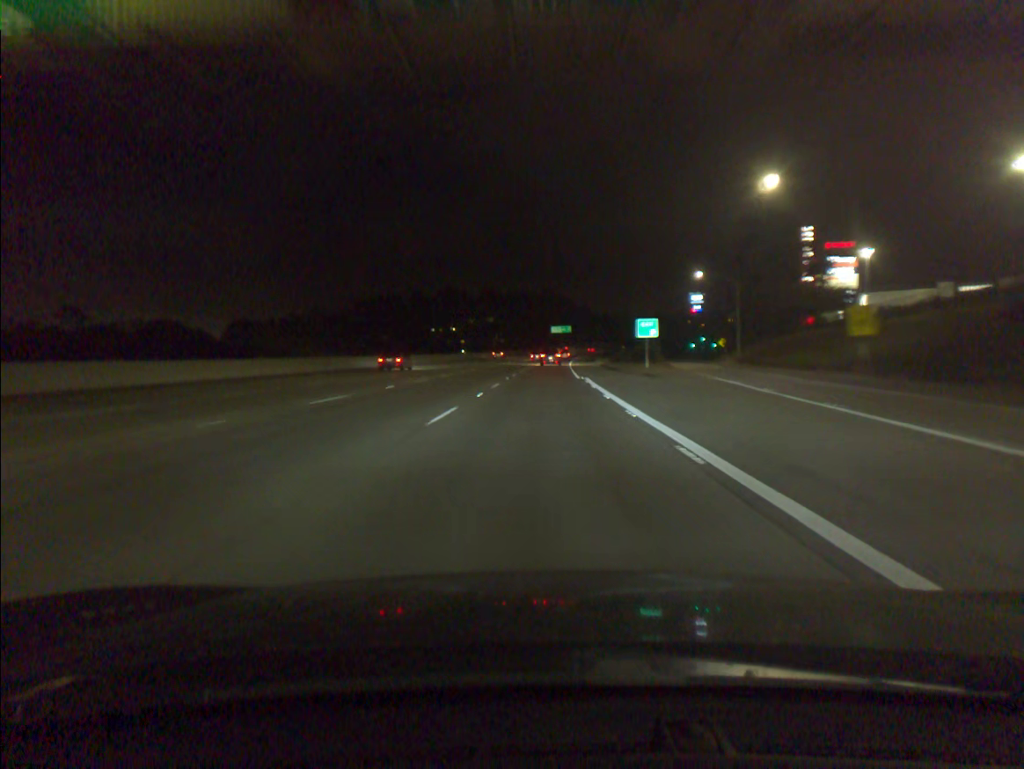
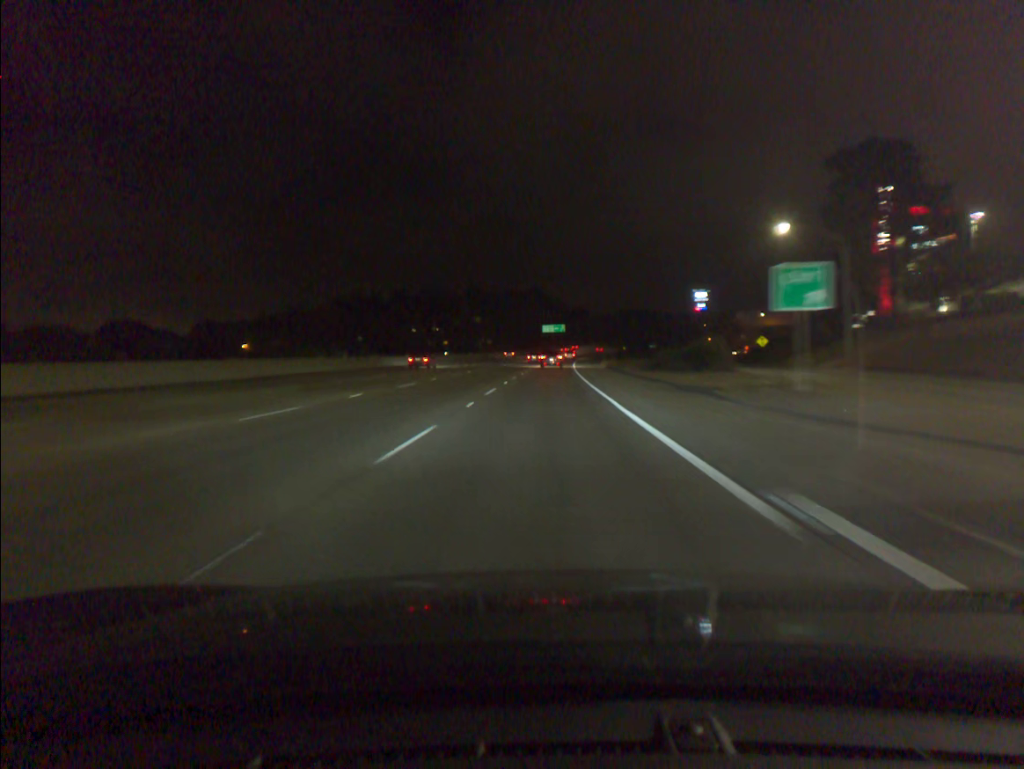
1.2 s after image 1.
(+0.2, +33.8) m; +1°
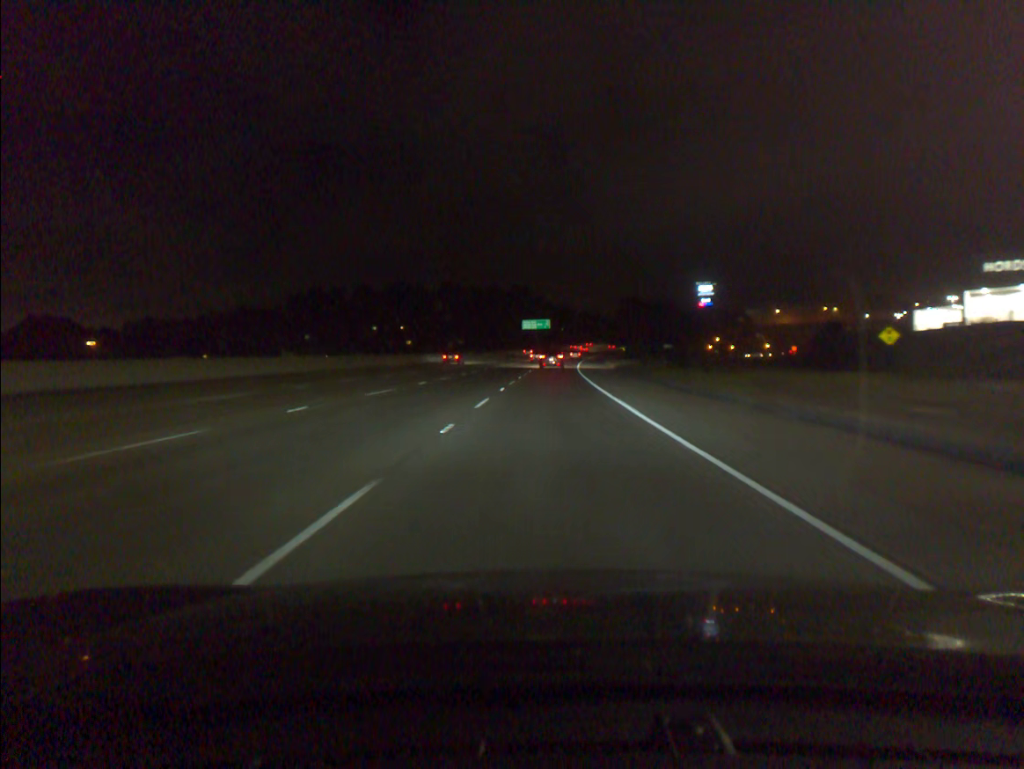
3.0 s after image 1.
(+0.5, +49.5) m; +1°
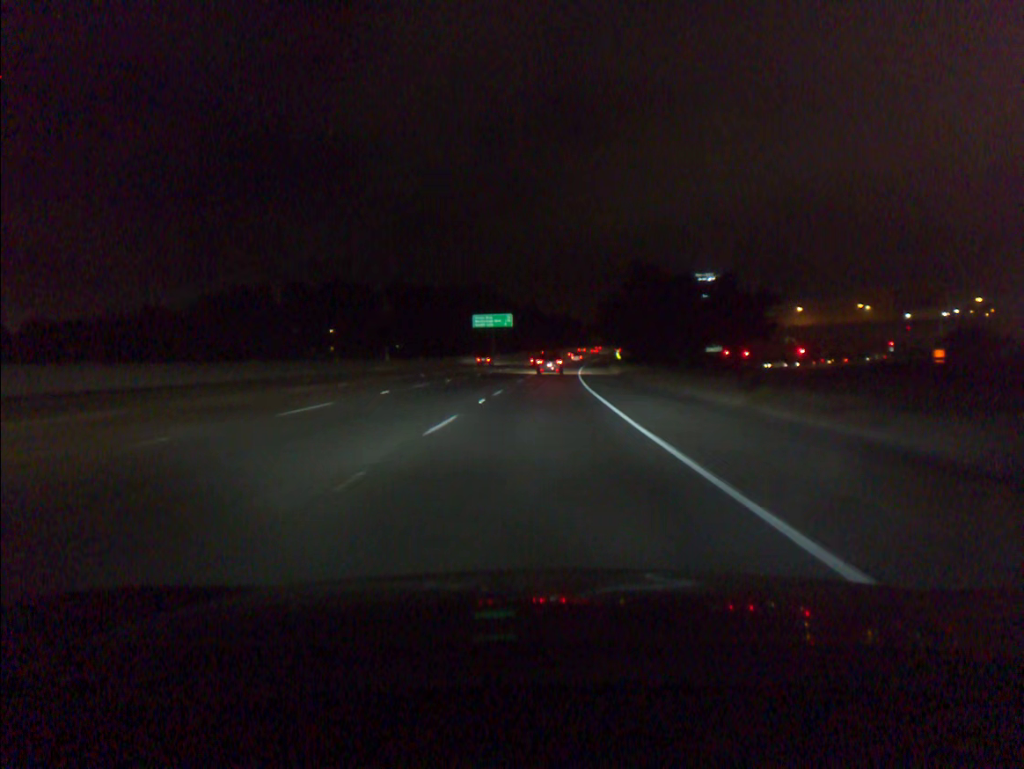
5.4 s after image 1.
(+1.5, +64.1) m; +3°
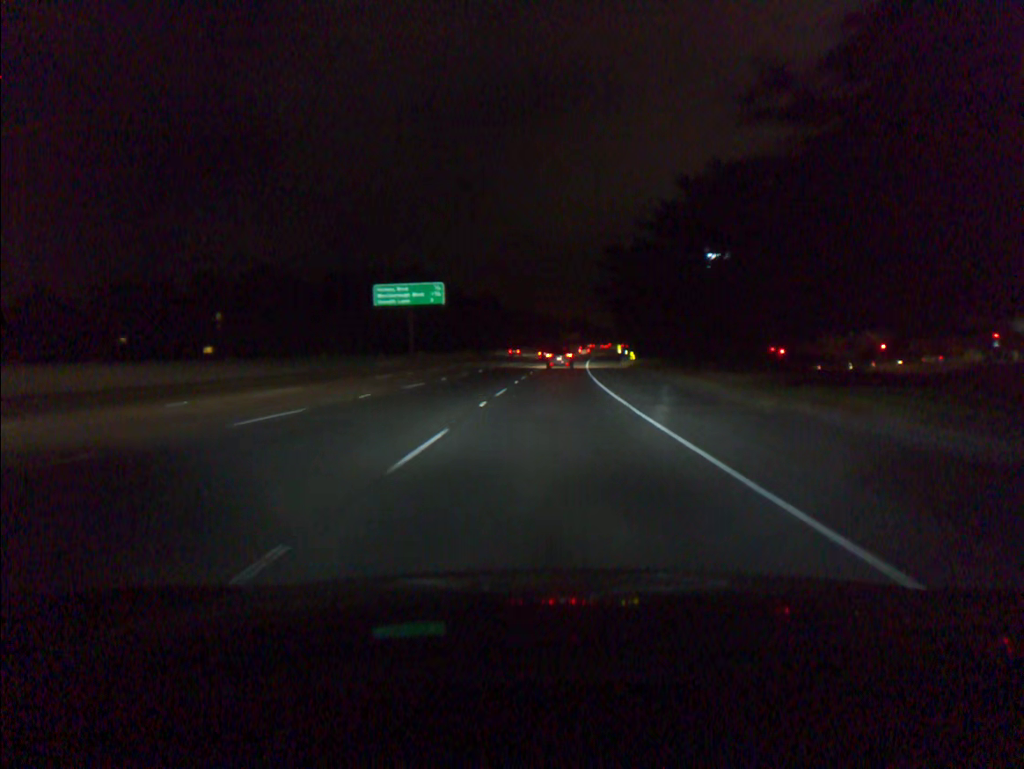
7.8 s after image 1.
(+1.2, +62.0) m; +3°
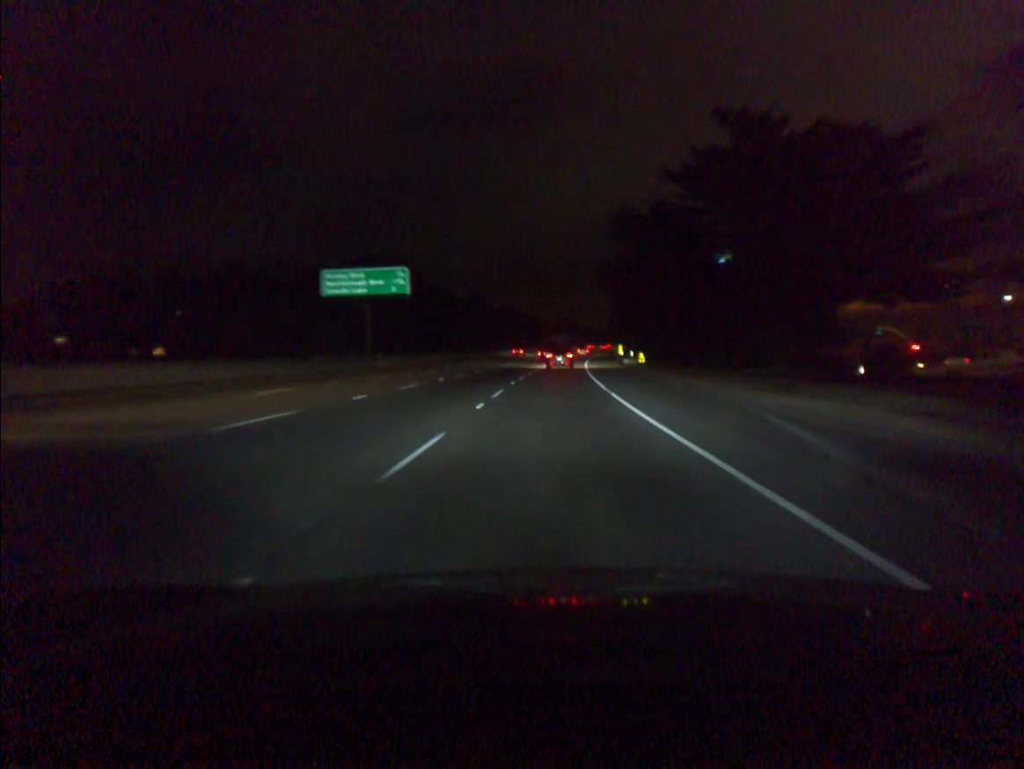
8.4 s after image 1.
(+0.1, +15.3) m; +1°
